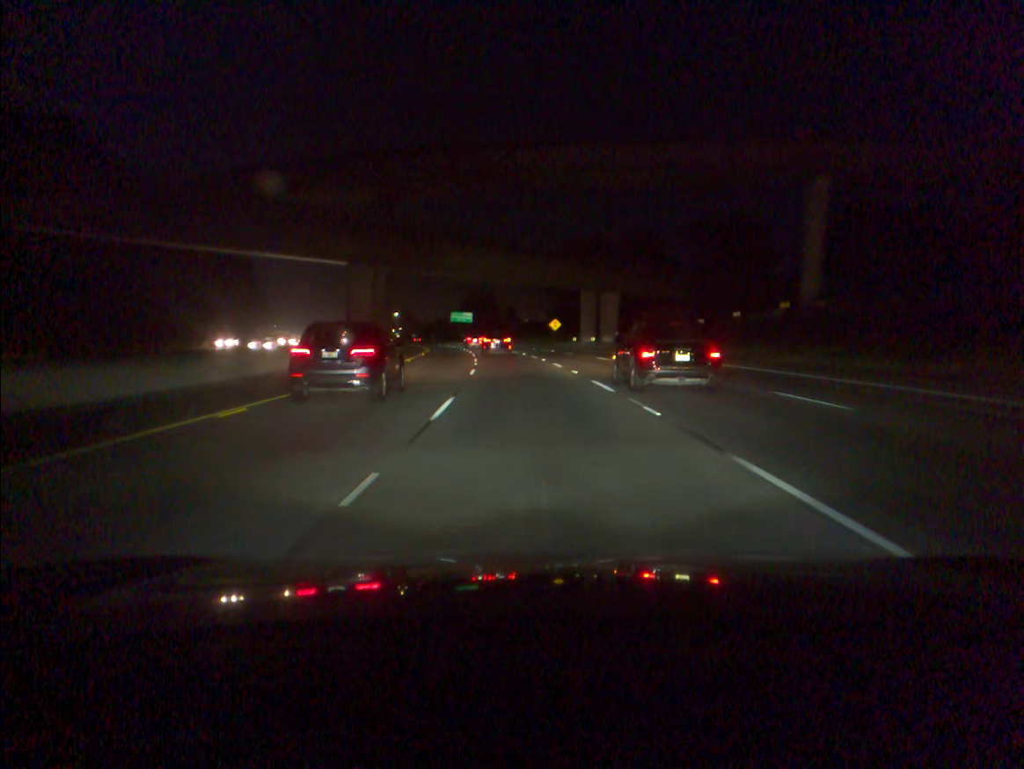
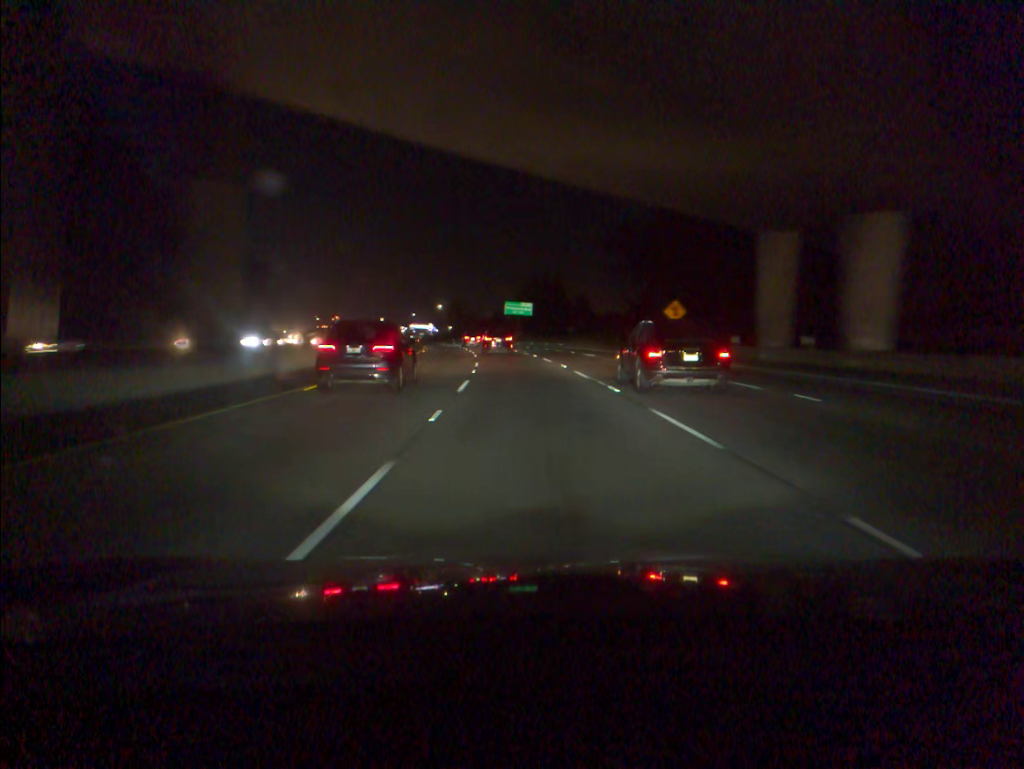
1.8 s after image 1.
(-2.2, +52.7) m; -5°
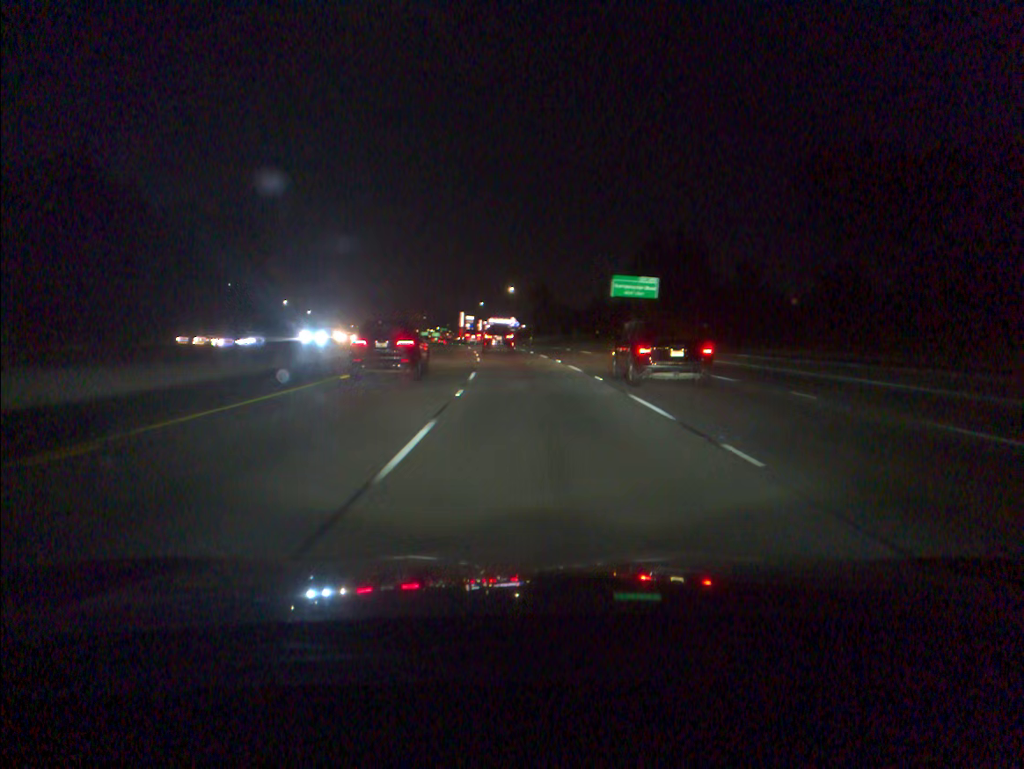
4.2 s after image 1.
(-4.1, +69.6) m; -7°
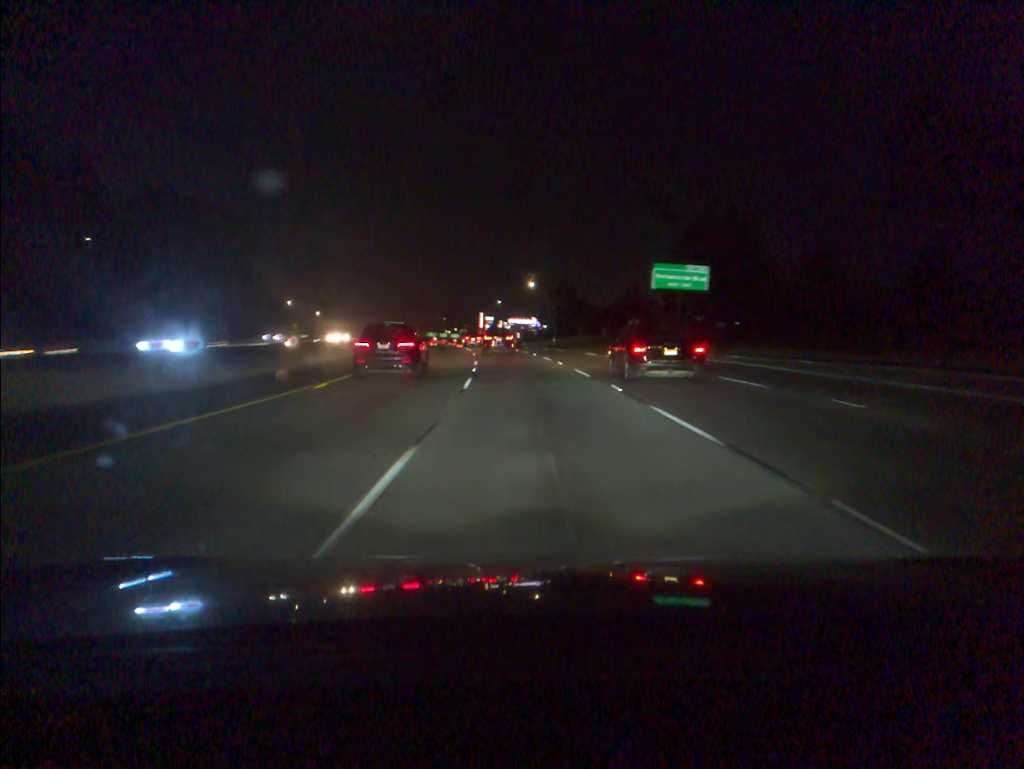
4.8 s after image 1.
(-0.2, +17.2) m; -1°
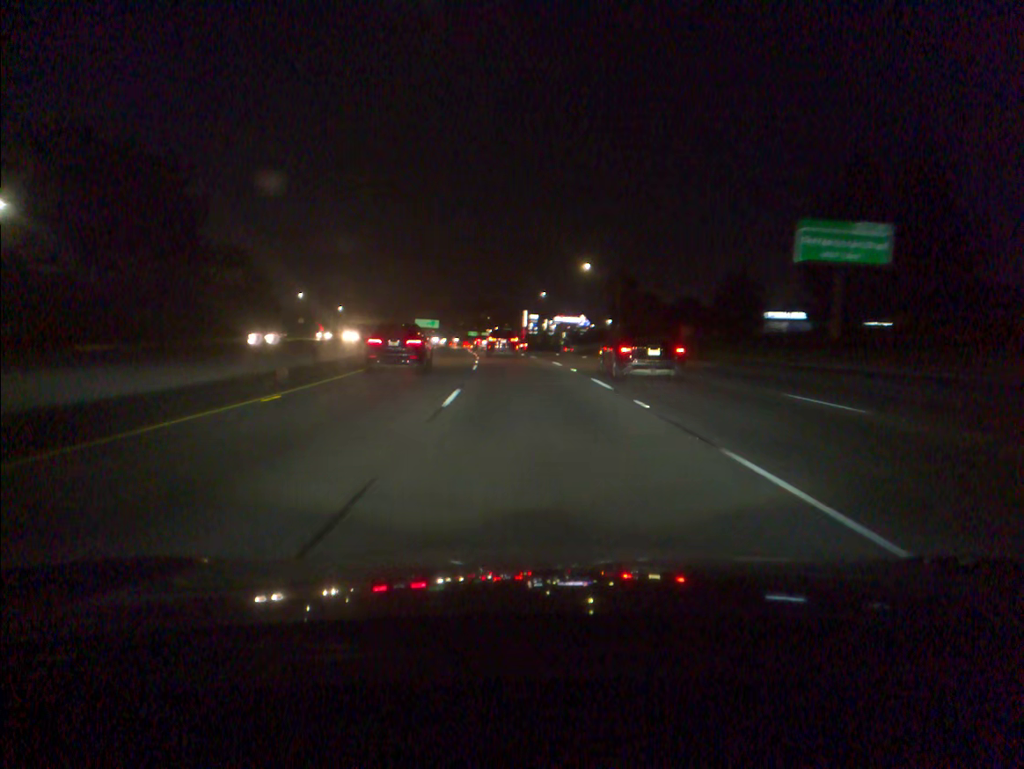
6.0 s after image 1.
(-1.0, +34.2) m; -3°
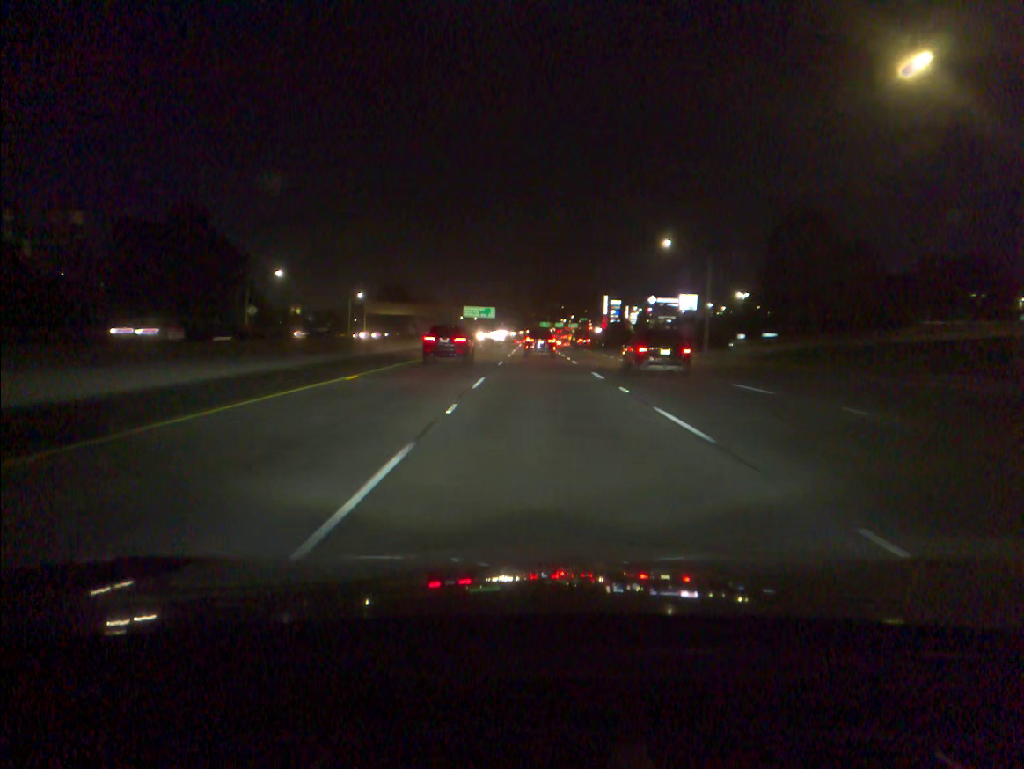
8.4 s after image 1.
(-3.4, +67.3) m; -5°
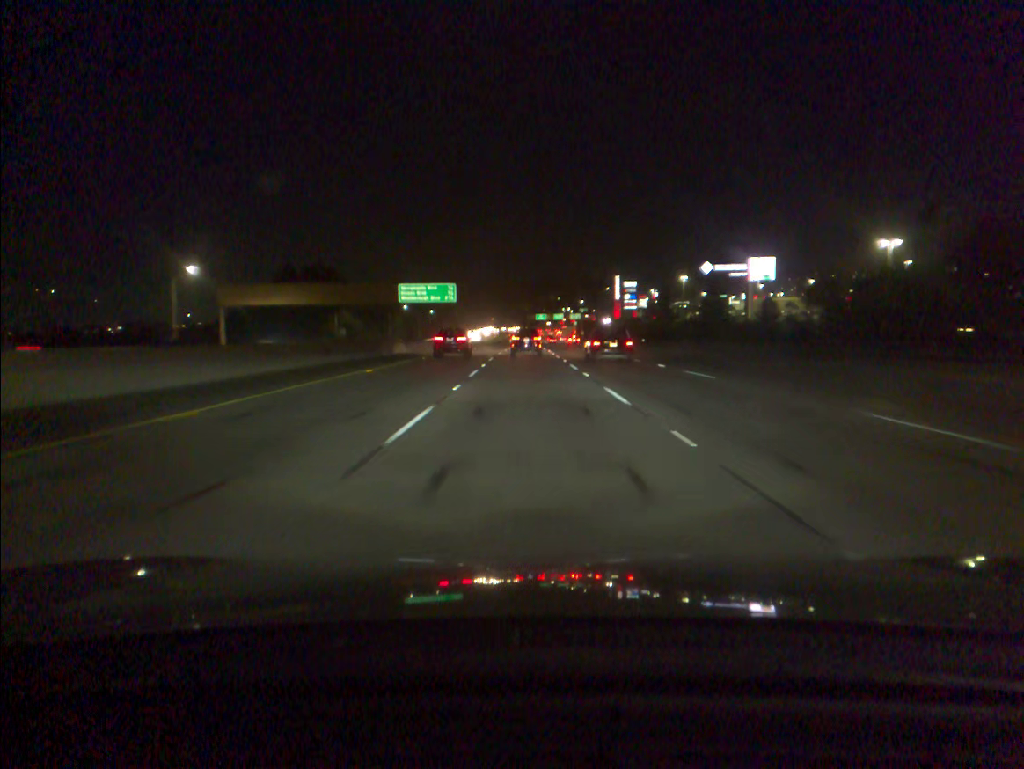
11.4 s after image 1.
(+0.4, +82.8) m; 0°
